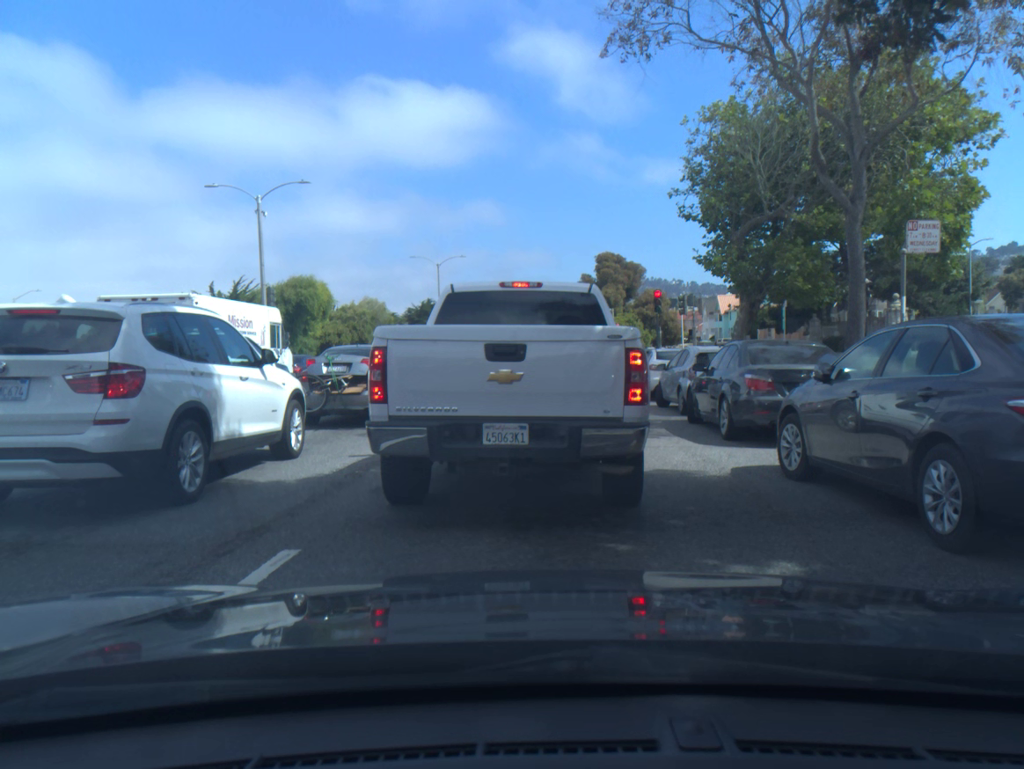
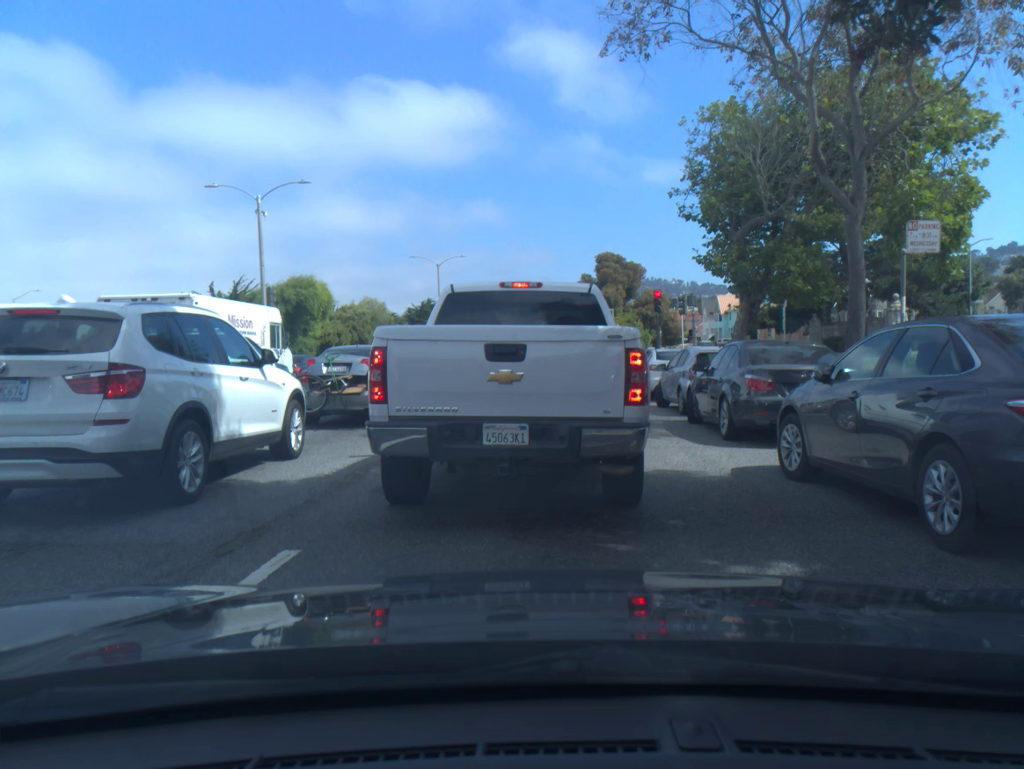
(0.0, 0.0) m; 0°
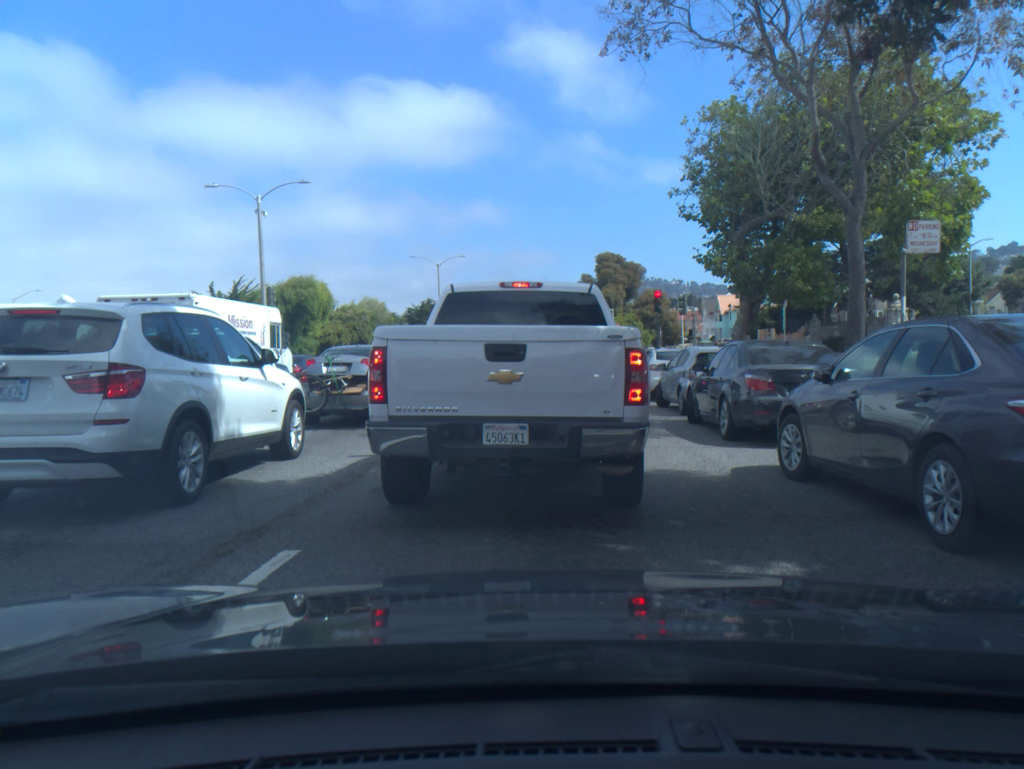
(0.0, 0.0) m; 0°
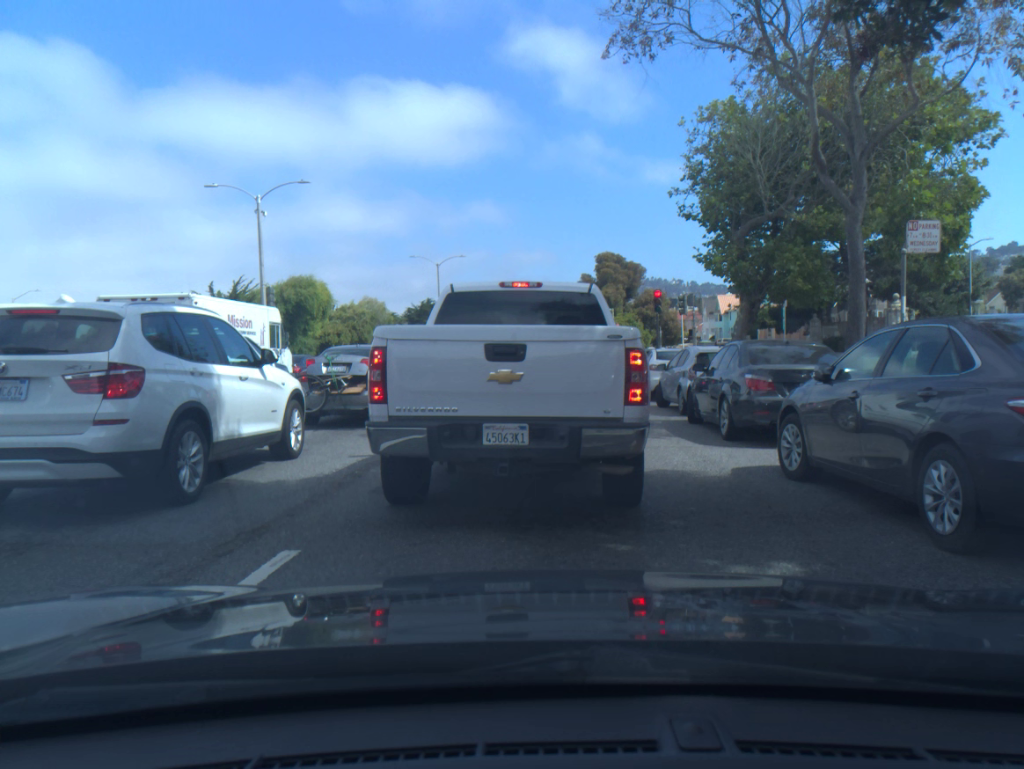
(+0.1, 0.0) m; 0°
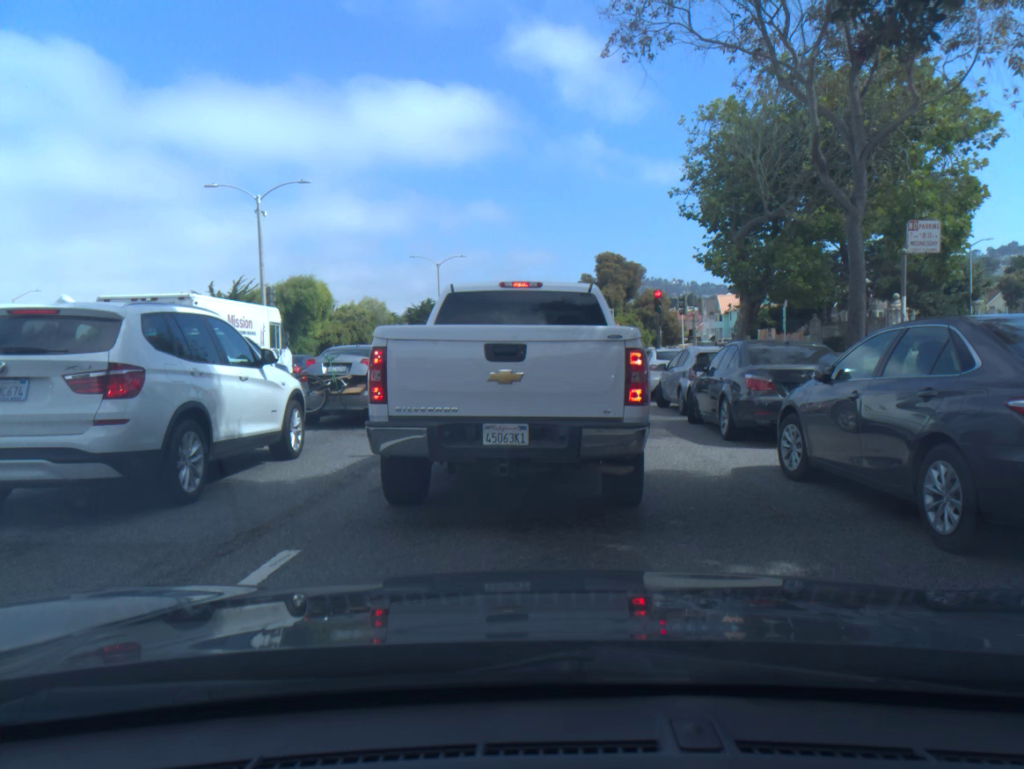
(0.0, 0.0) m; 0°
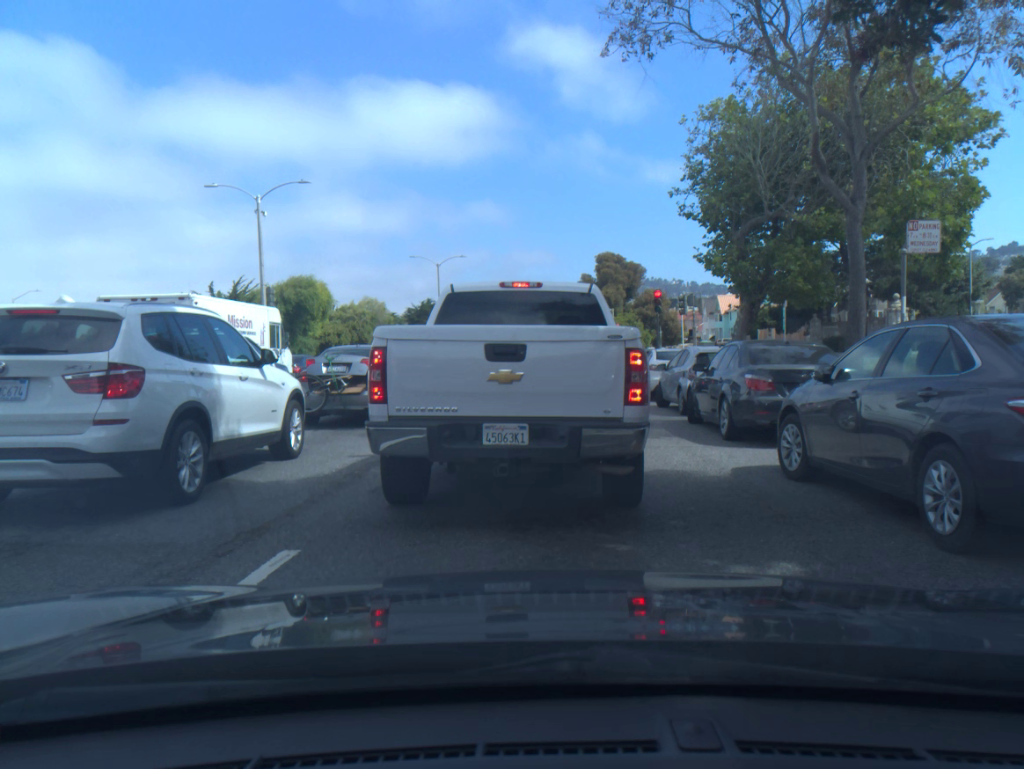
(0.0, 0.0) m; 0°
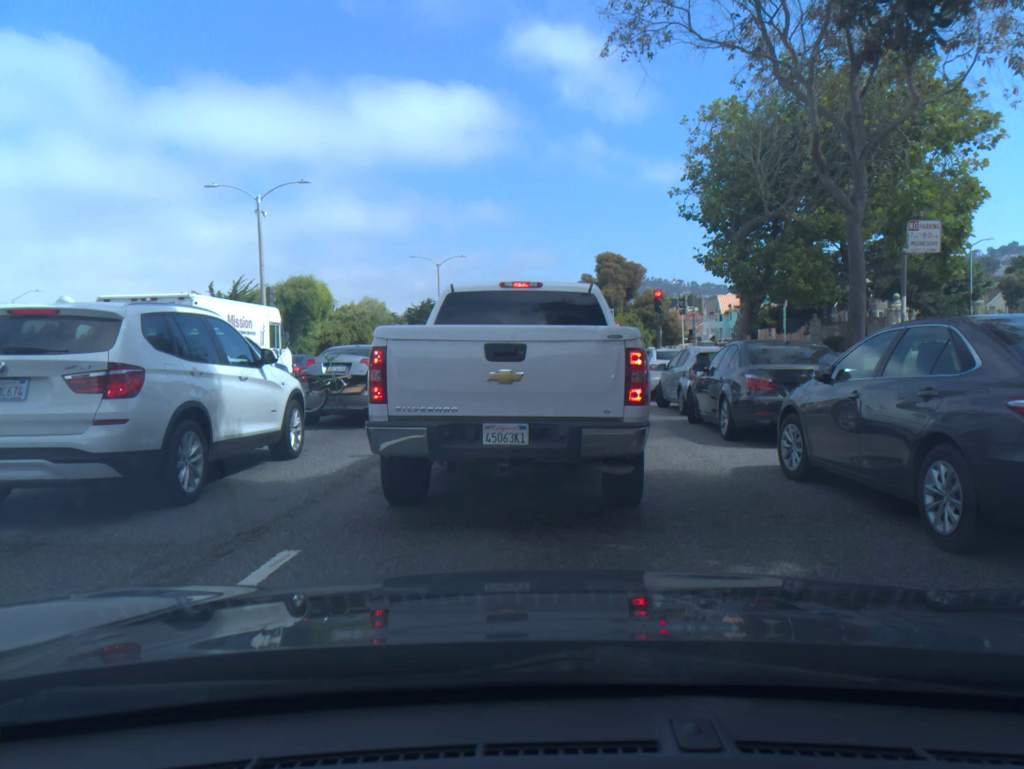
(0.0, 0.0) m; 0°
